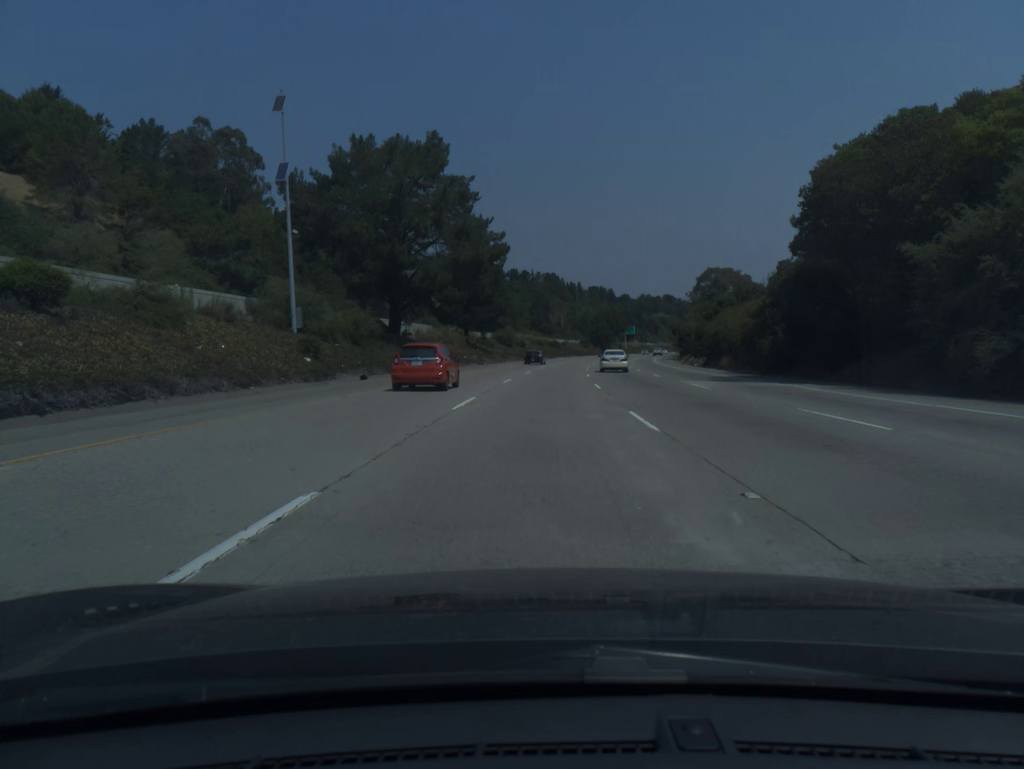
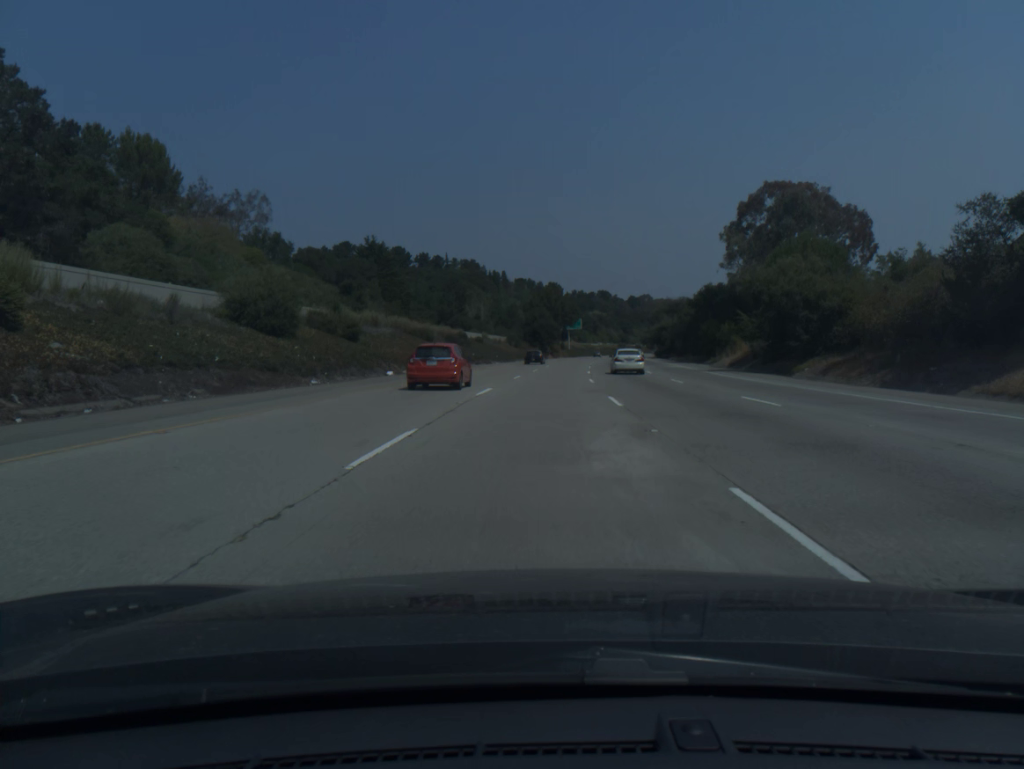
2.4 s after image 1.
(+3.7, +82.1) m; +5°
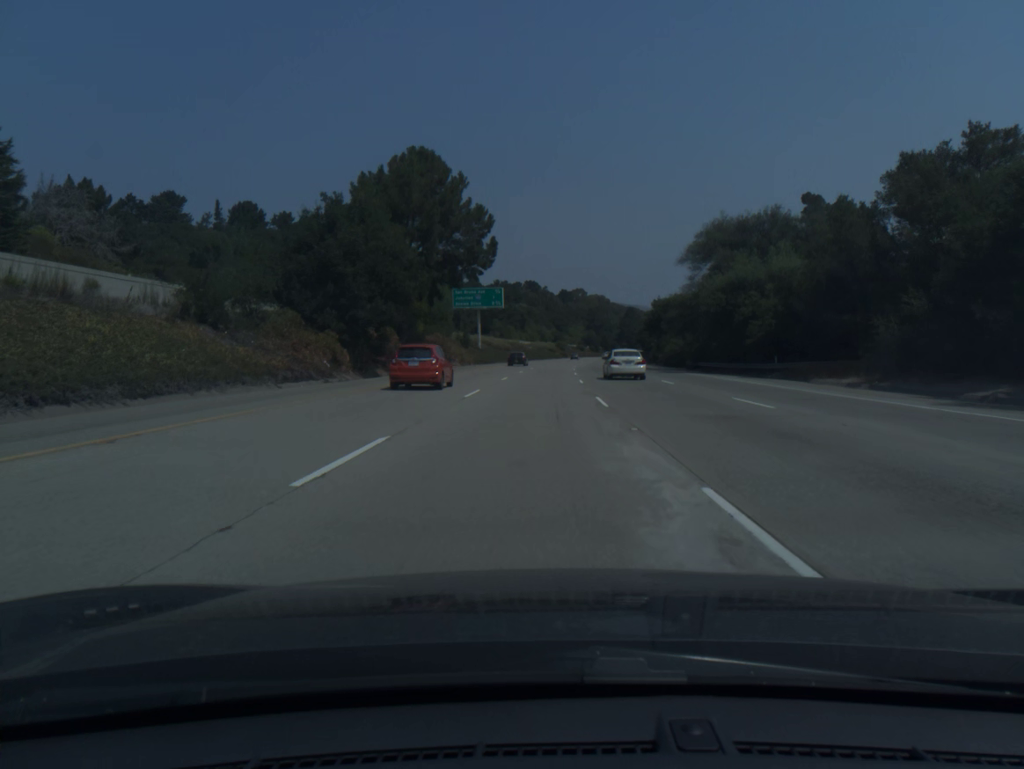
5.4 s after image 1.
(+5.7, +102.7) m; +6°
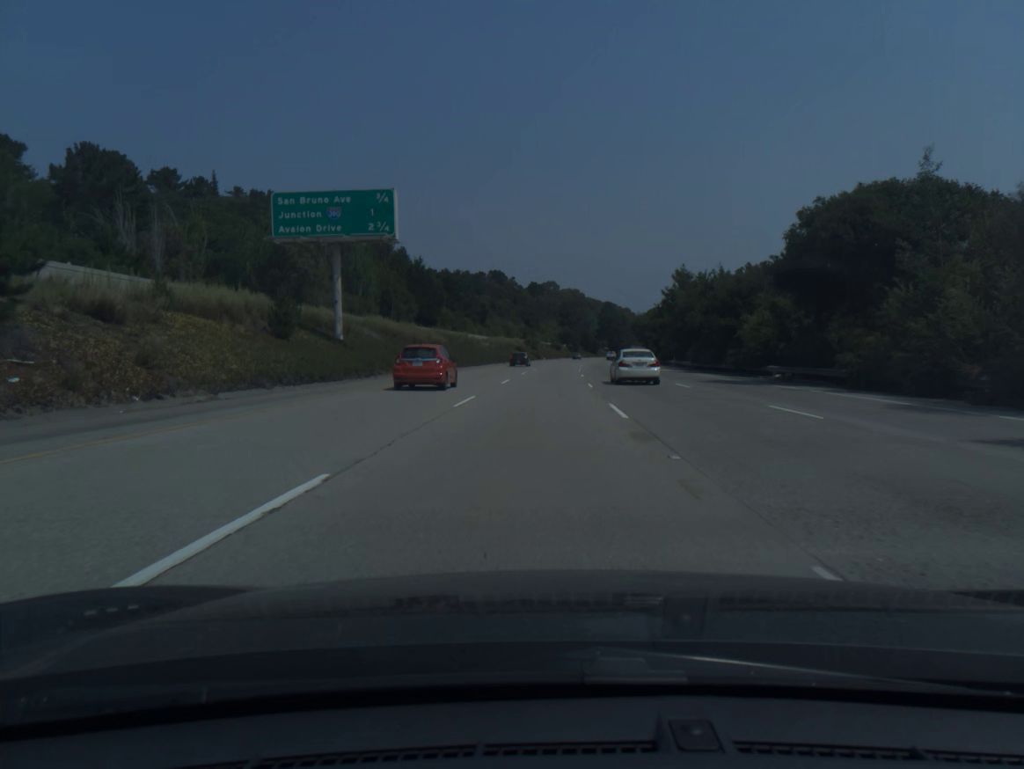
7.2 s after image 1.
(+1.2, +61.6) m; +2°
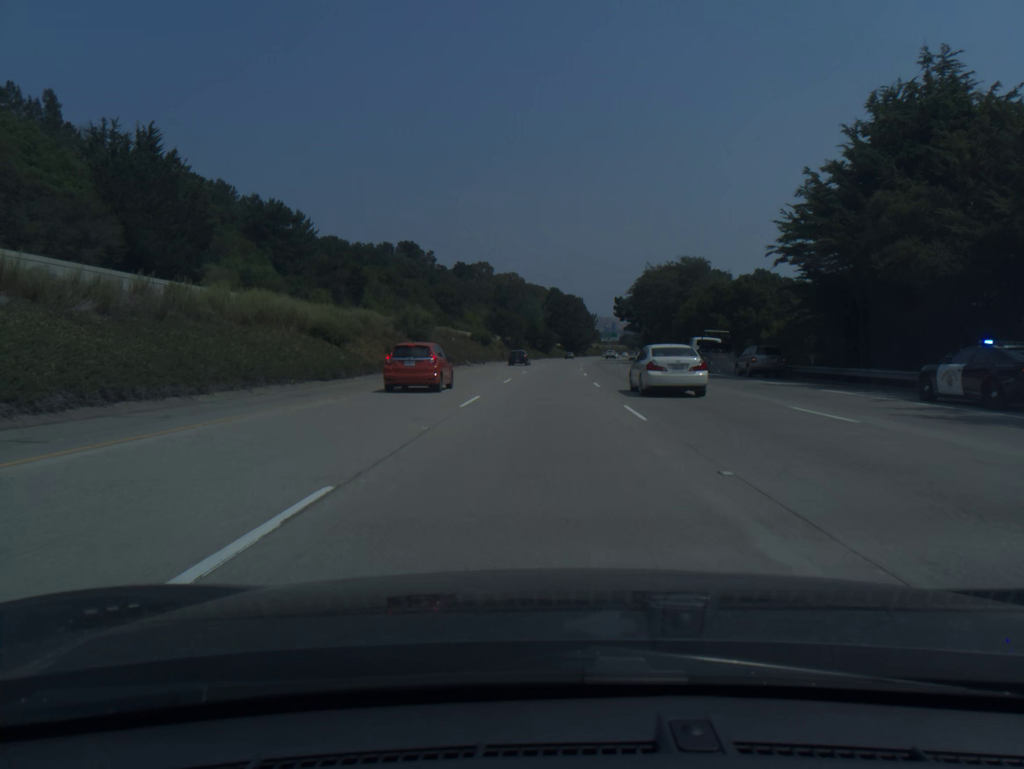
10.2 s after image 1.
(+3.9, +102.7) m; +4°
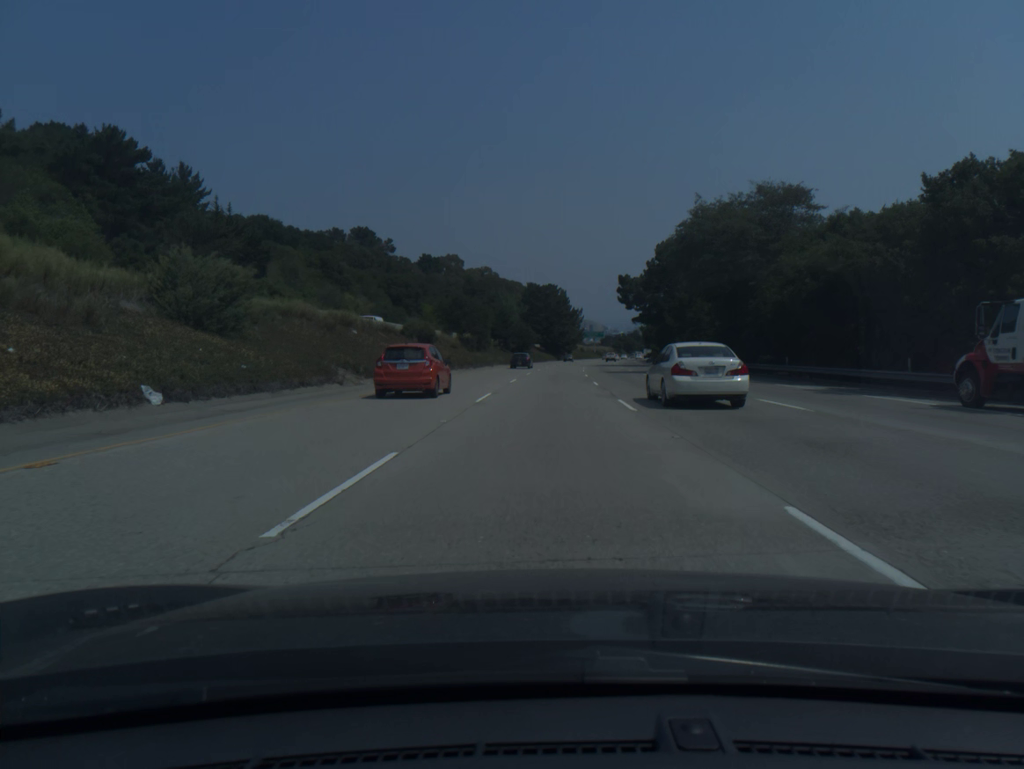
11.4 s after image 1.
(+0.6, +41.2) m; +2°
